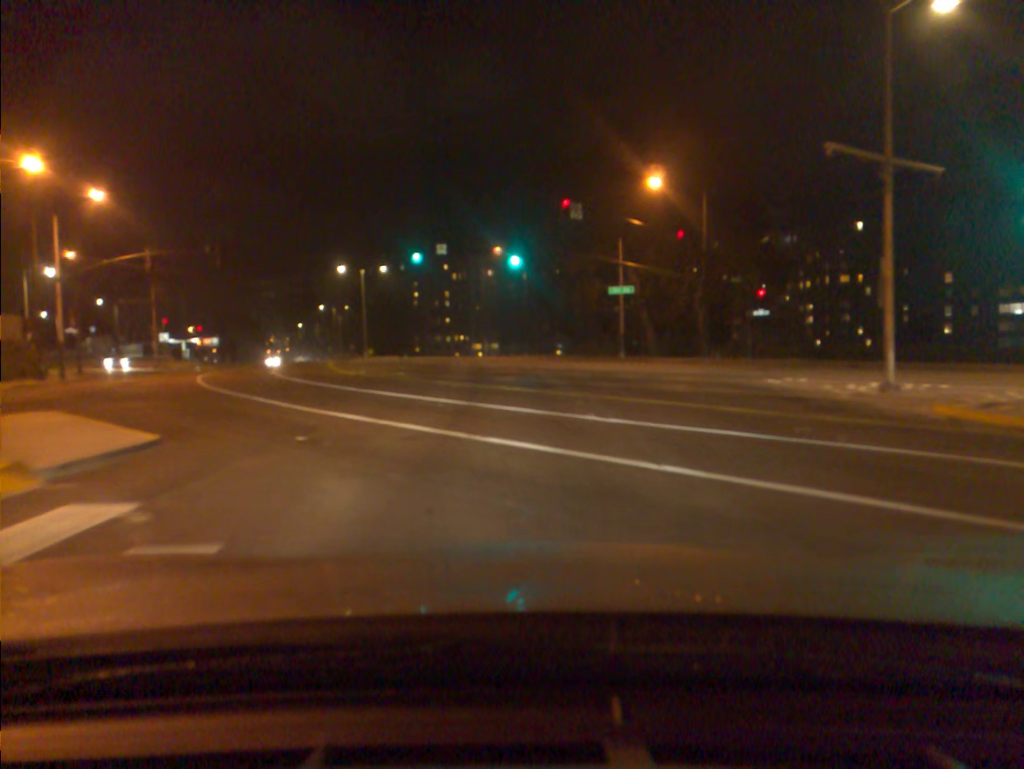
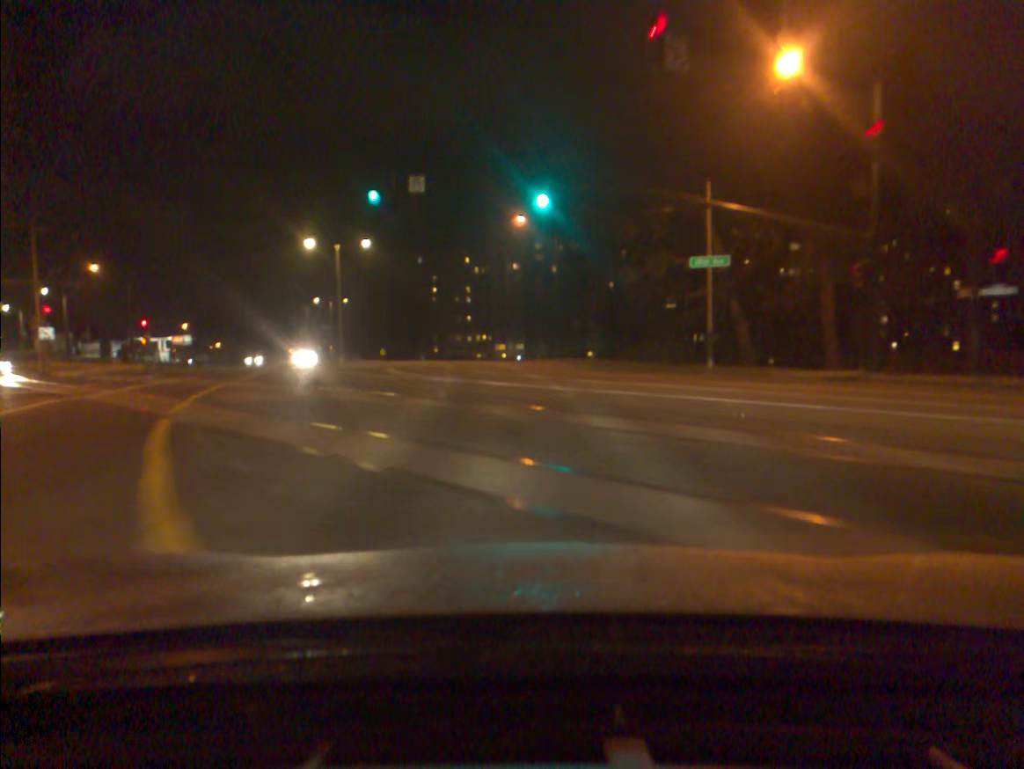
(-0.2, +21.1) m; -2°
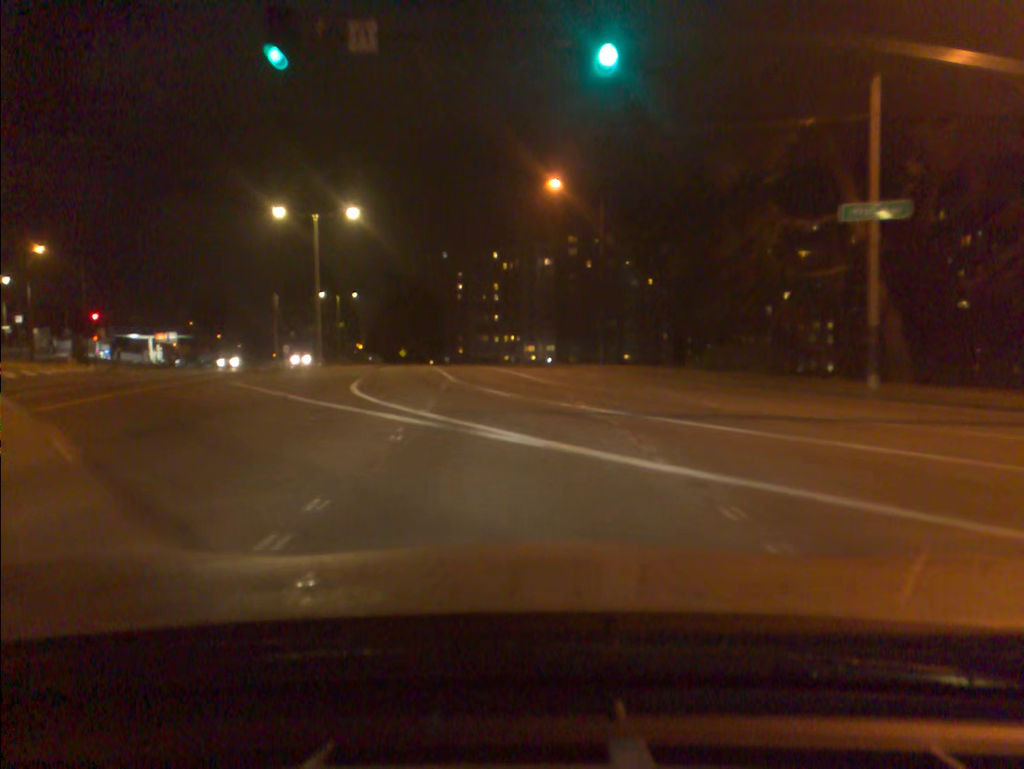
(-0.3, +14.7) m; -2°
